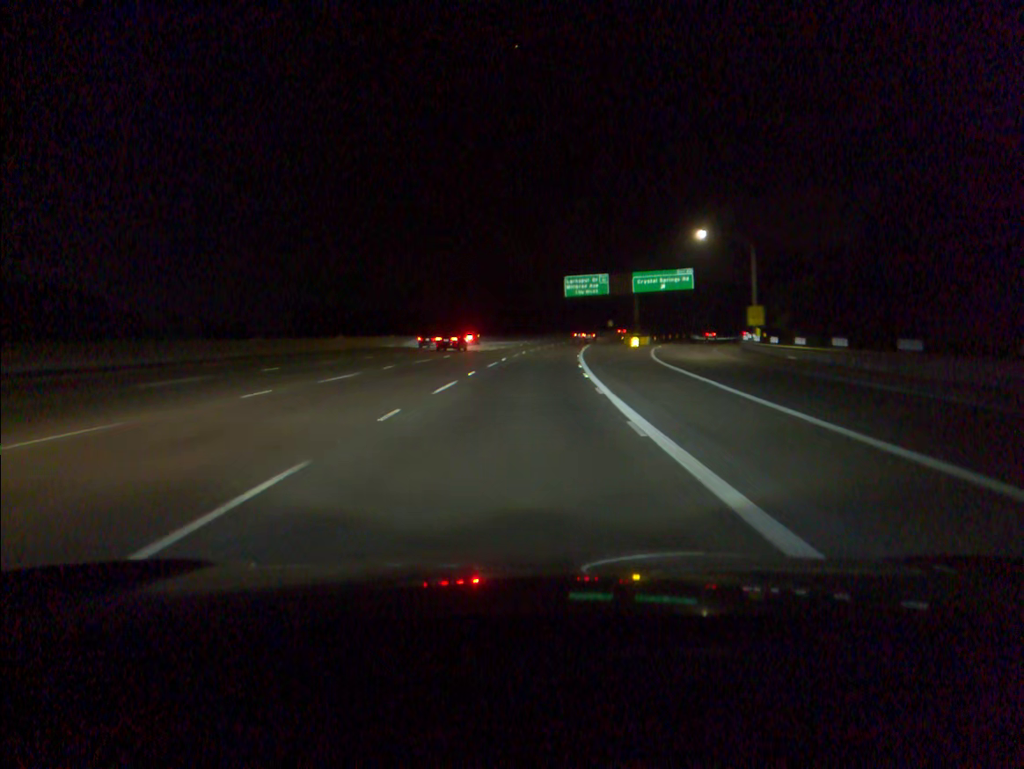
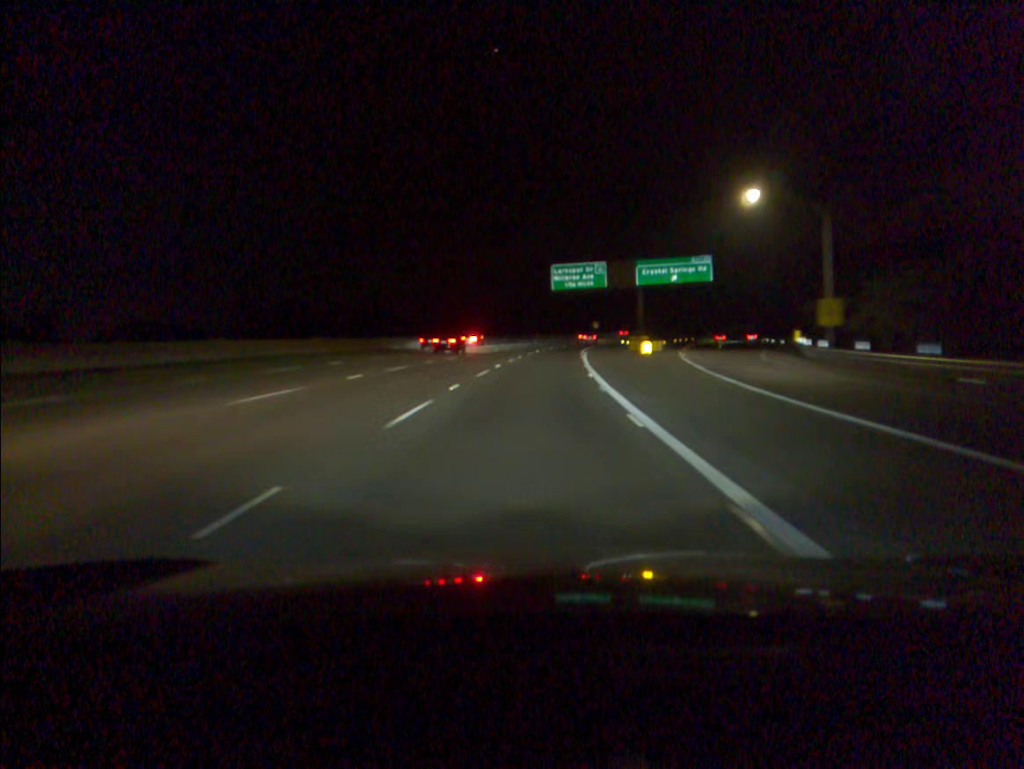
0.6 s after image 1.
(+0.3, +20.5) m; +1°
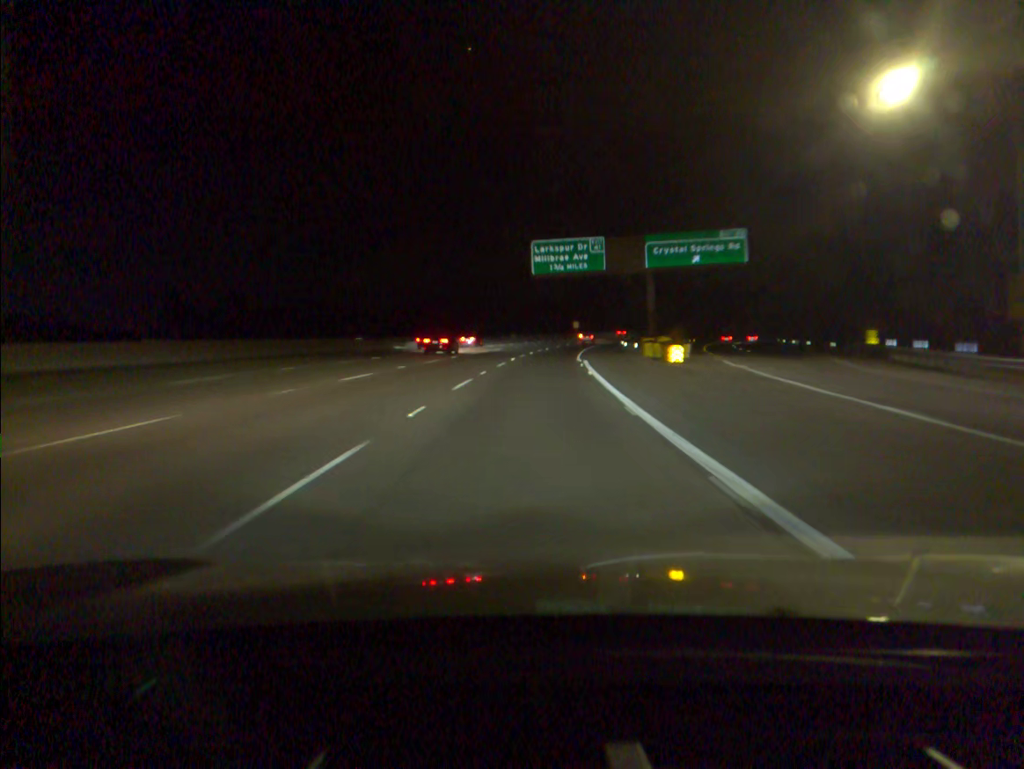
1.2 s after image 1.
(+0.3, +20.5) m; +2°
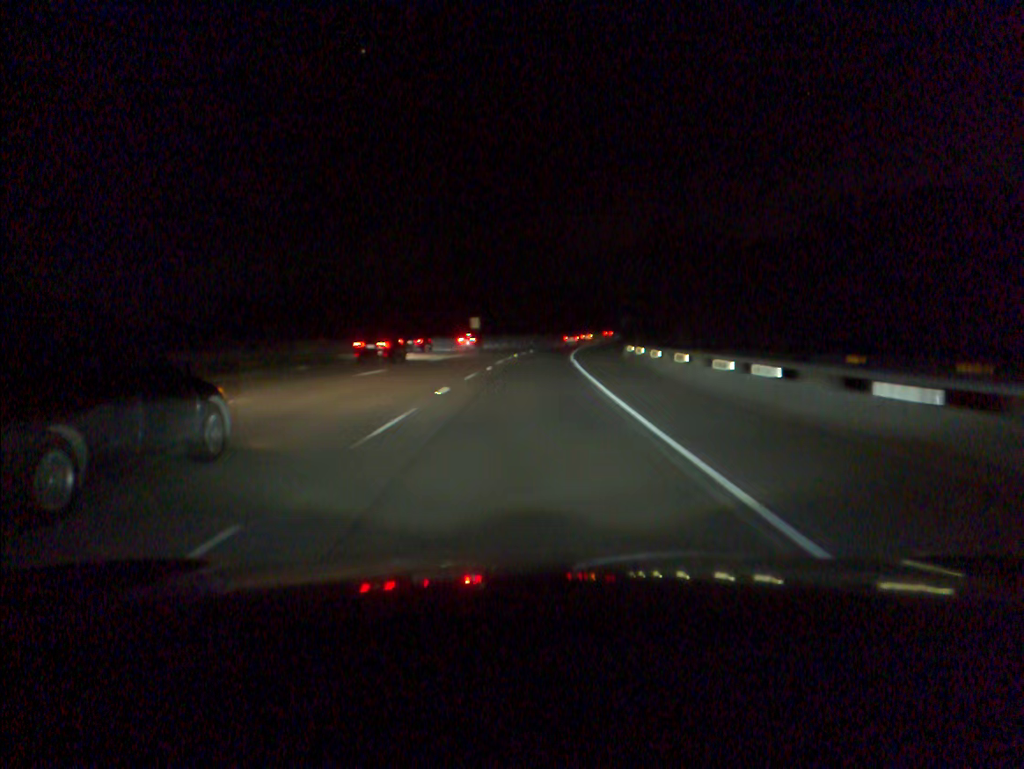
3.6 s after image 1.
(+5.3, +81.7) m; +7°
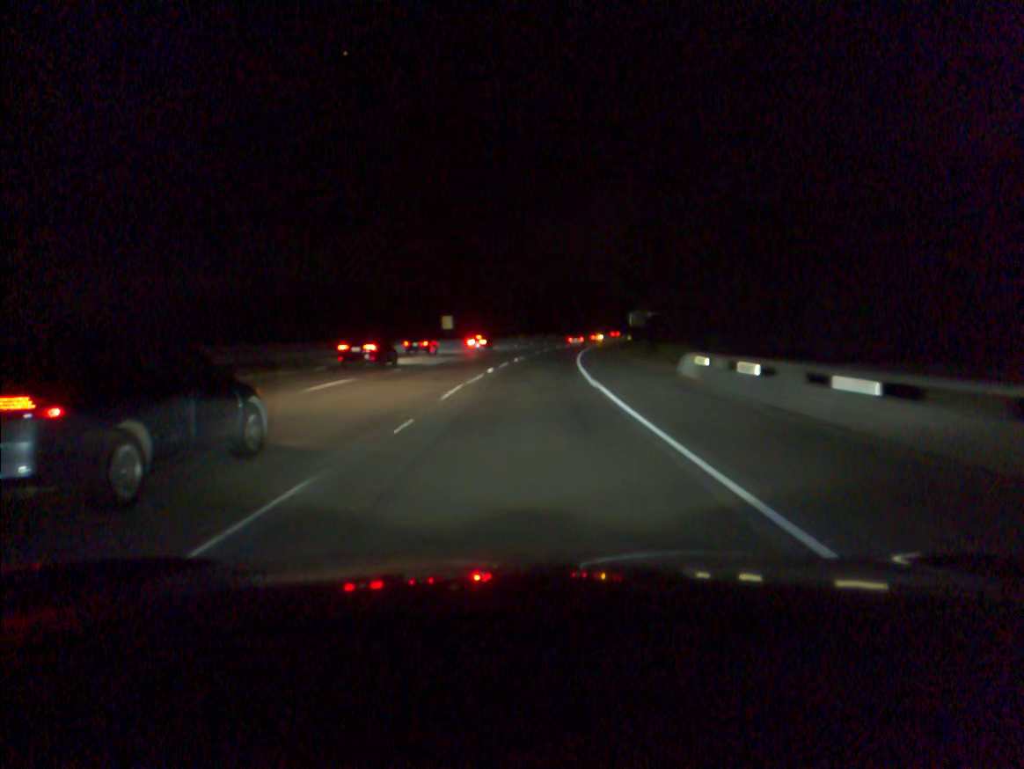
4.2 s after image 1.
(+0.2, +20.5) m; +1°
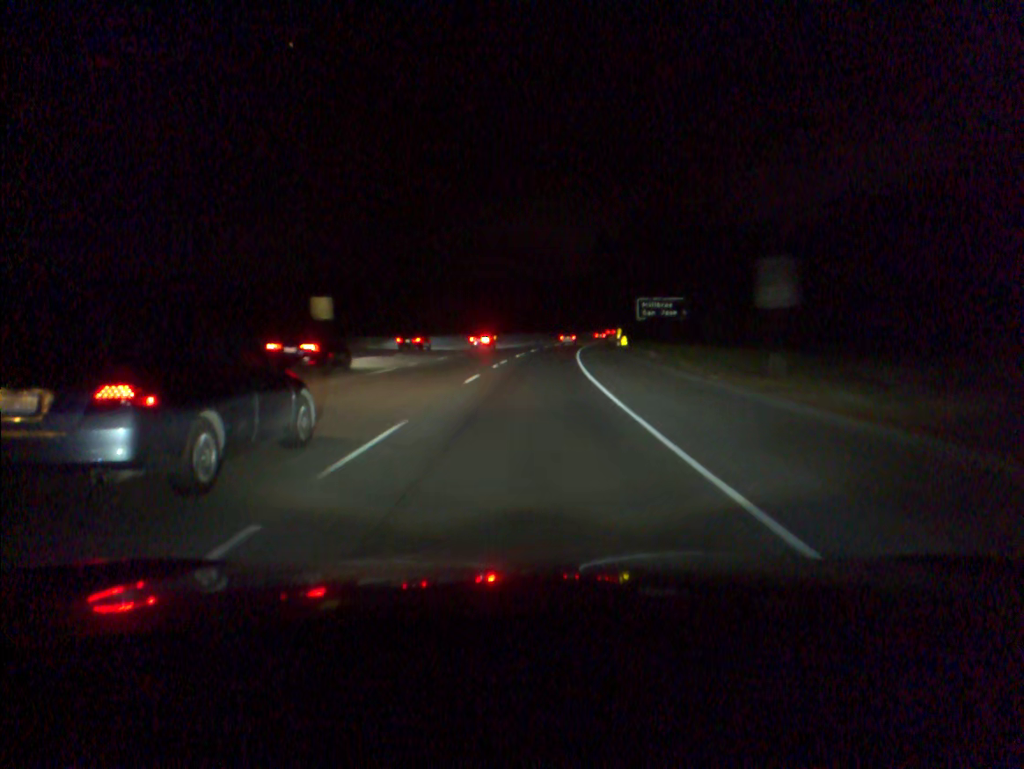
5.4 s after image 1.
(+1.2, +41.0) m; +3°
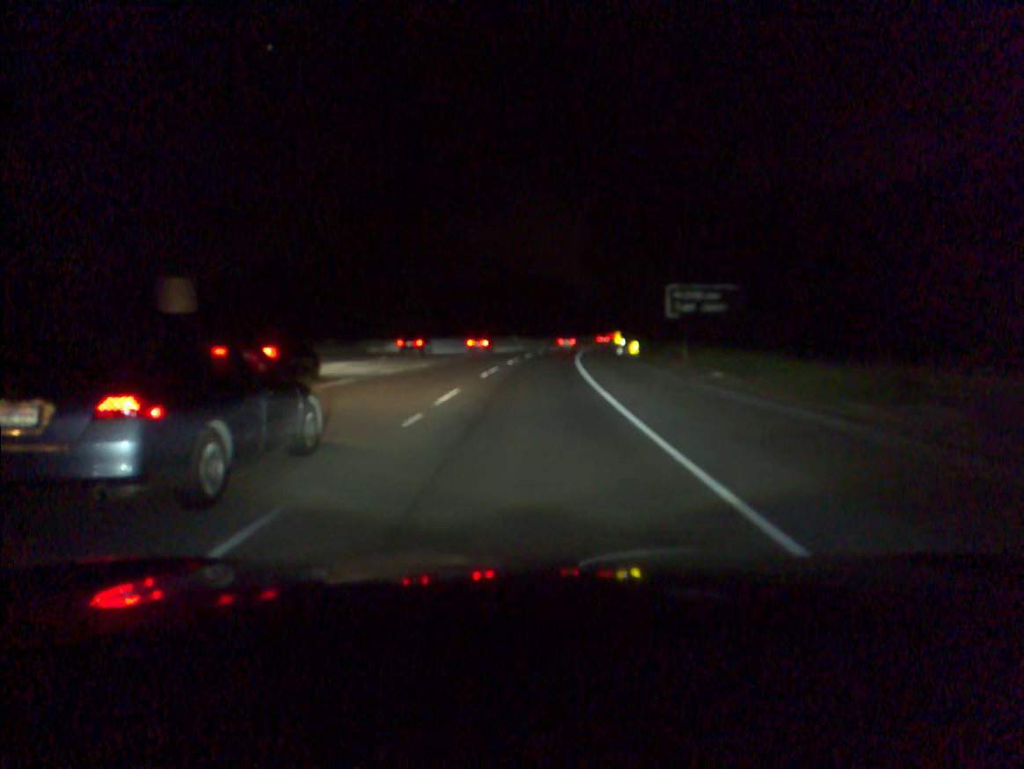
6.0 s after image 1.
(+0.4, +20.5) m; +2°
